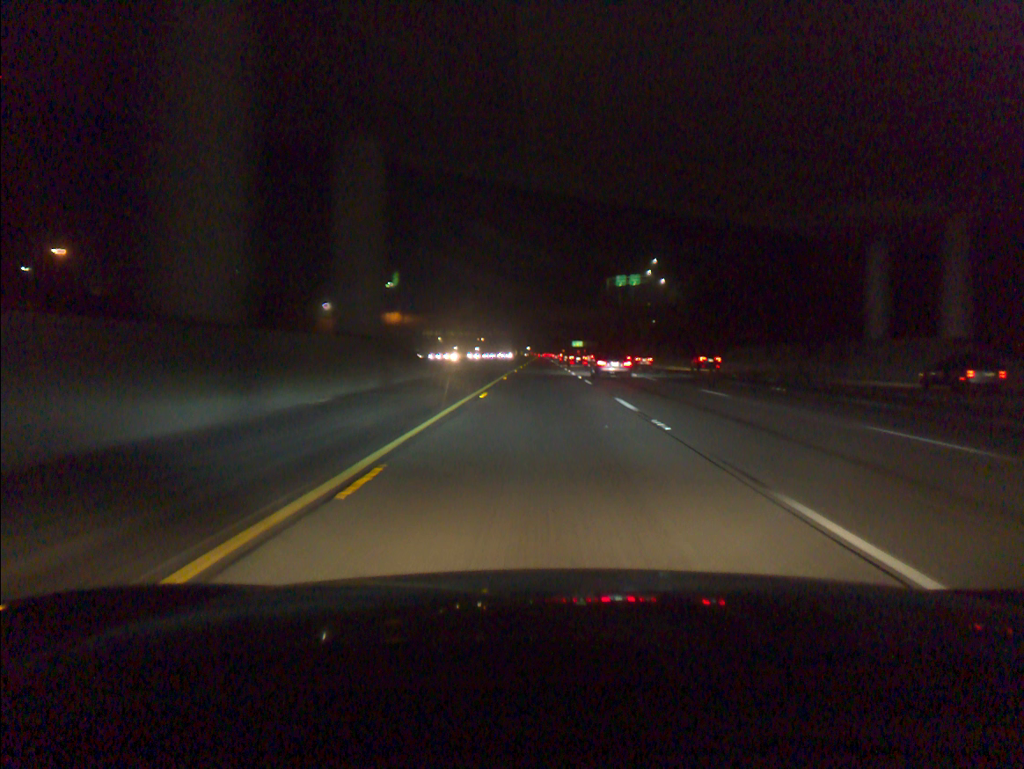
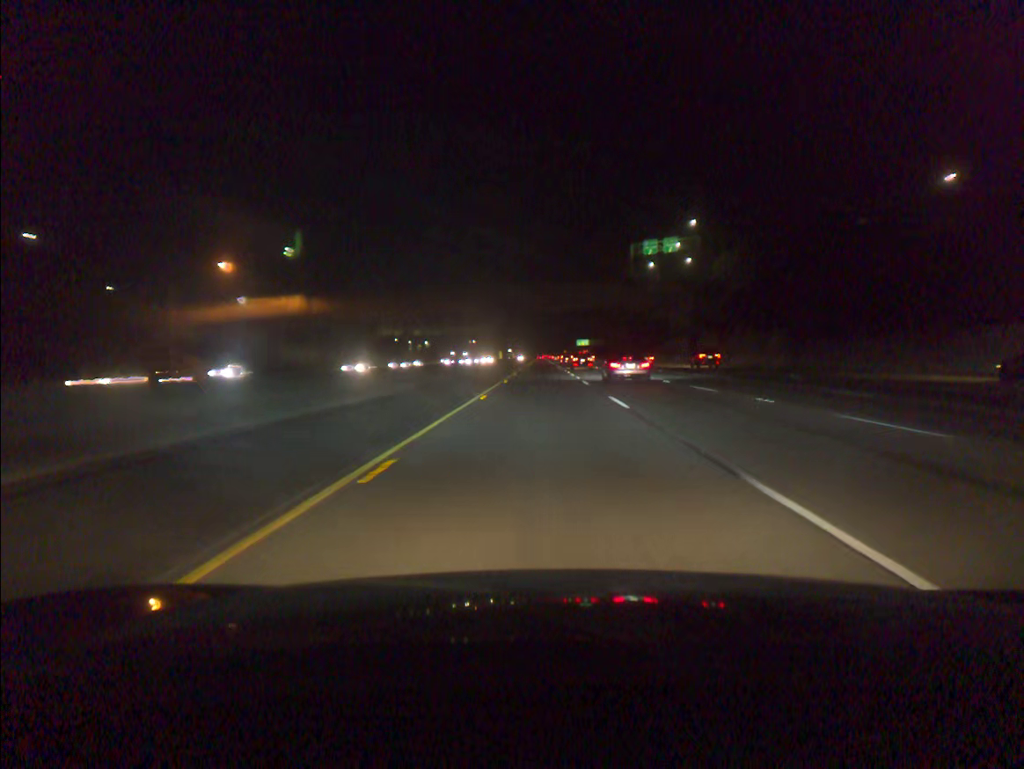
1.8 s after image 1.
(+0.2, +57.2) m; 0°
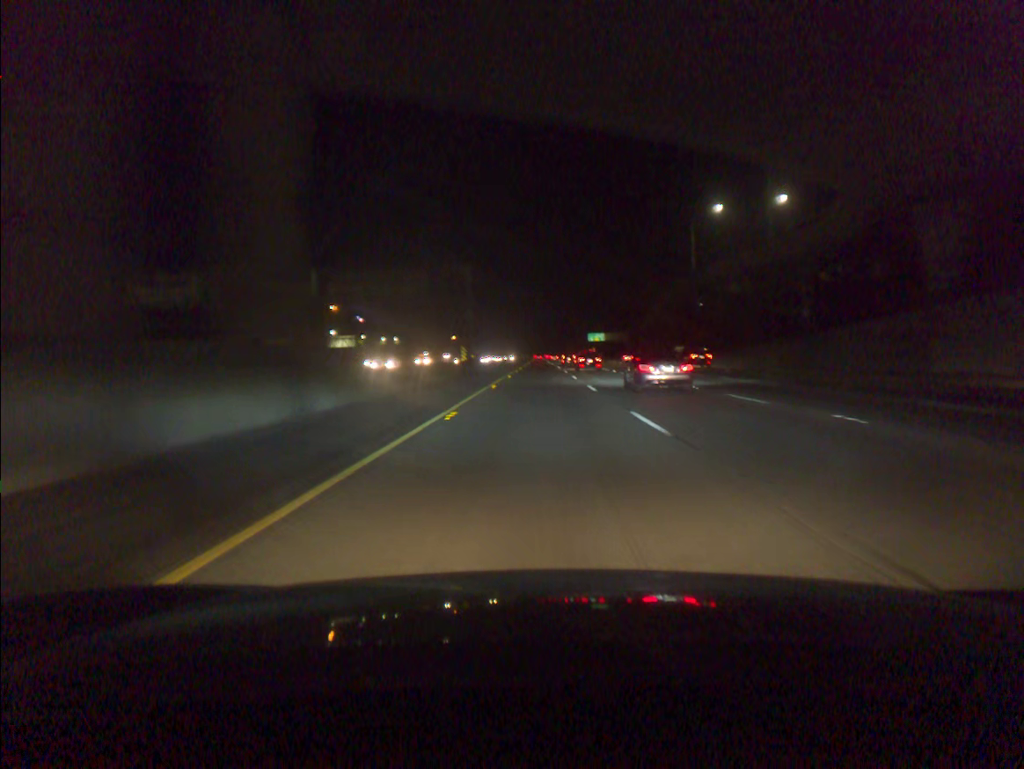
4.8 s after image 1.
(+0.1, +94.2) m; 0°
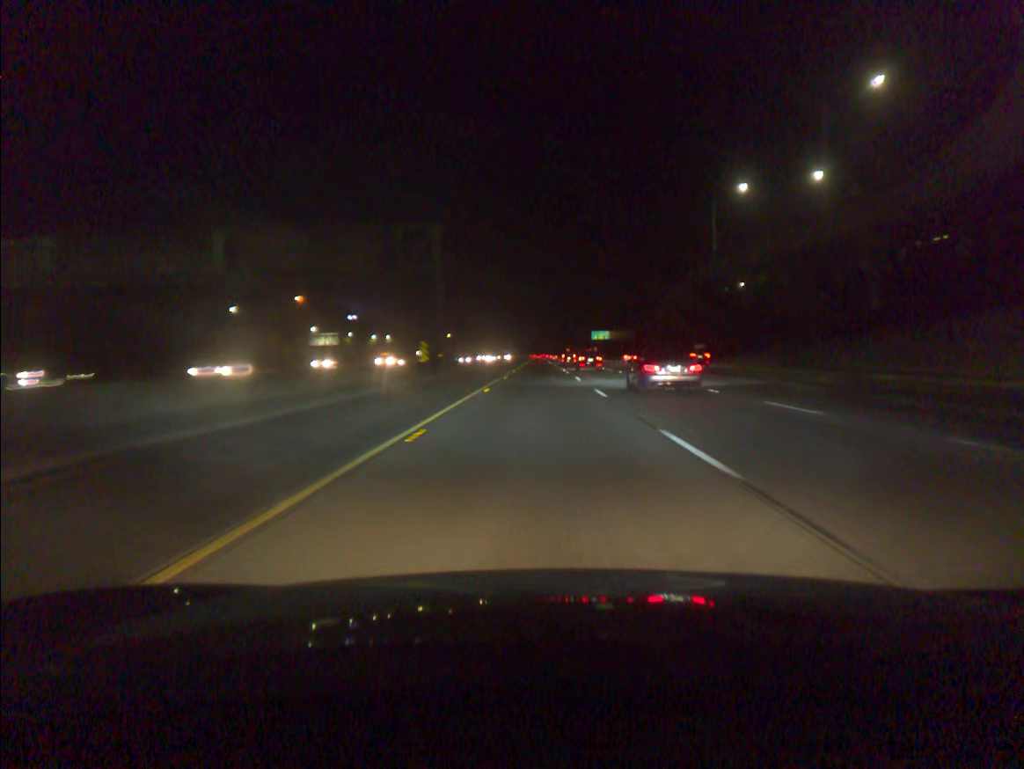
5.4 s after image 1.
(0.0, +18.8) m; 0°
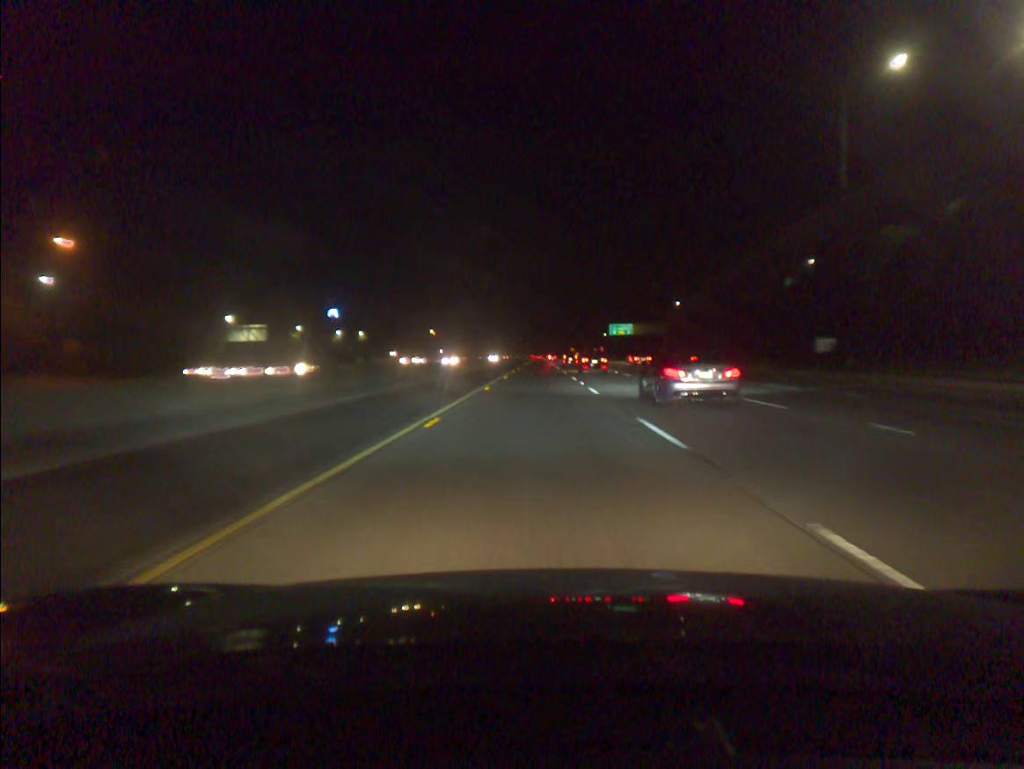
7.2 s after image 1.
(-0.1, +56.0) m; 0°
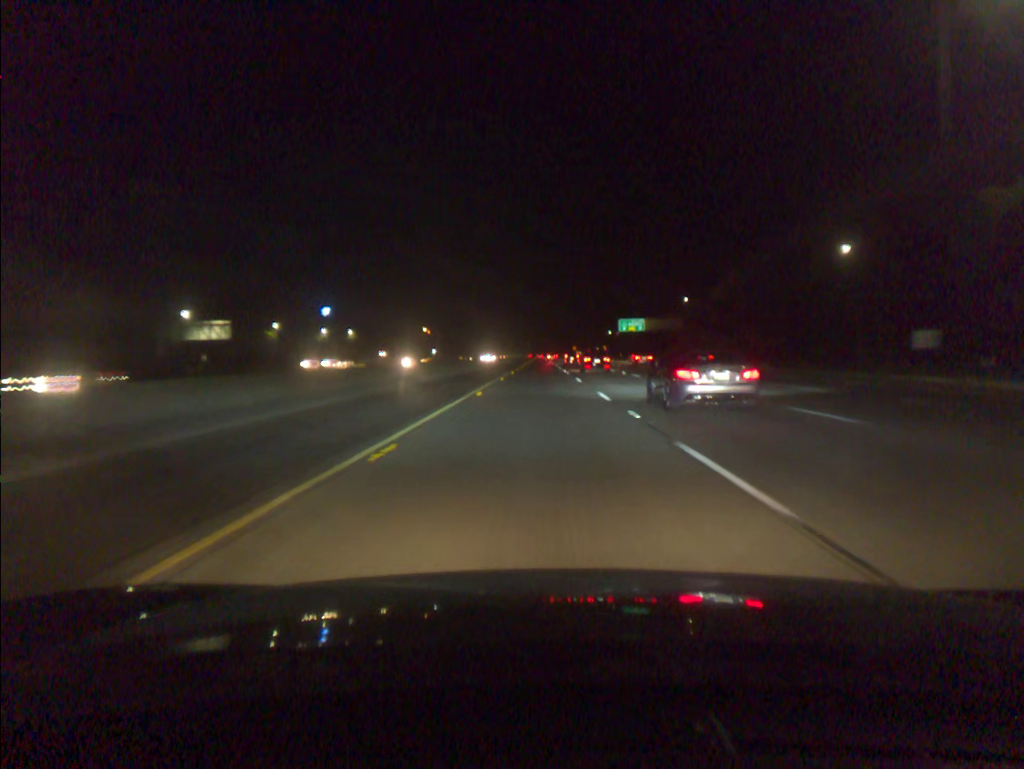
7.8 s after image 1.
(0.0, +18.6) m; 0°
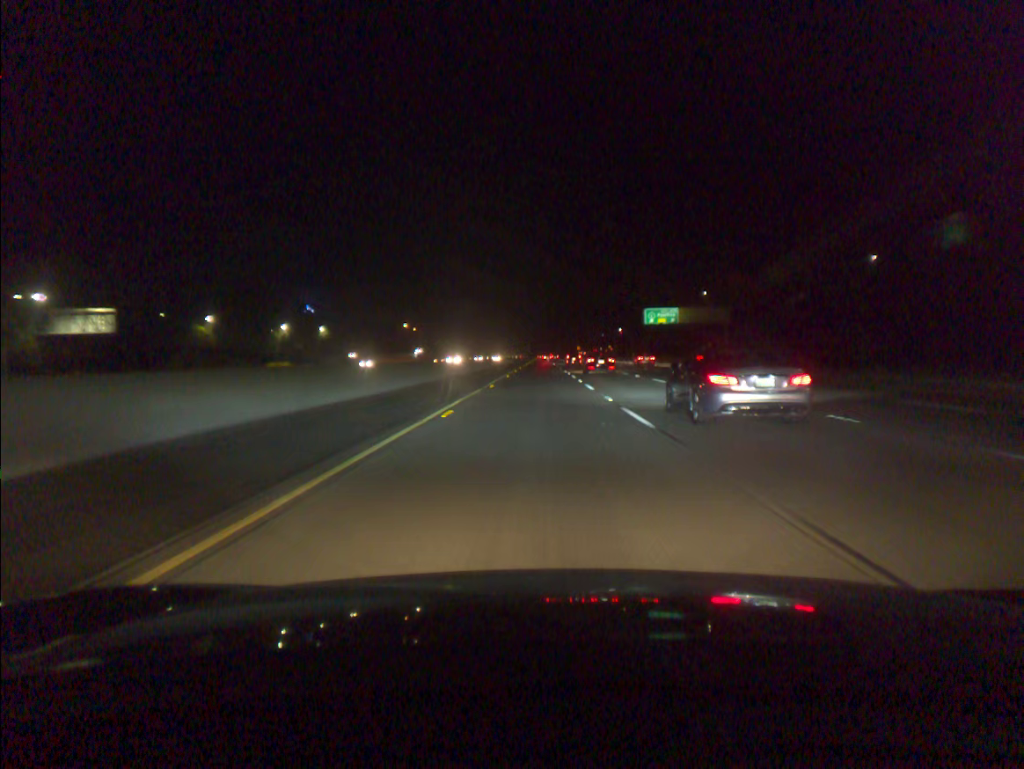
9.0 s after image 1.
(0.0, +37.2) m; 0°
